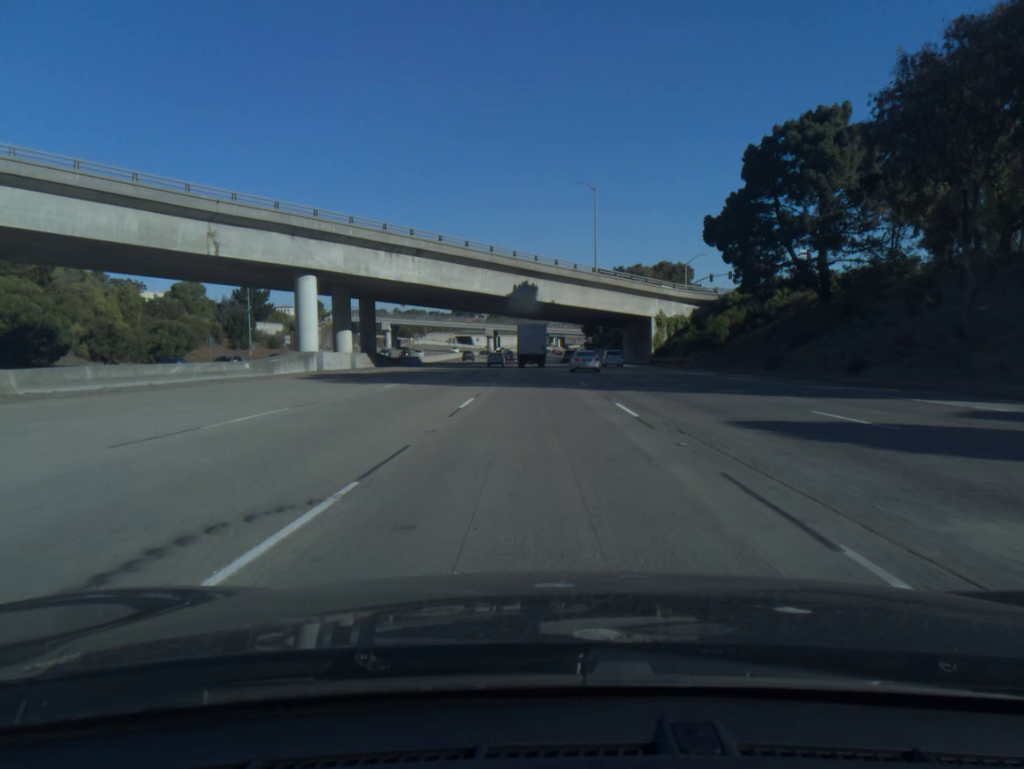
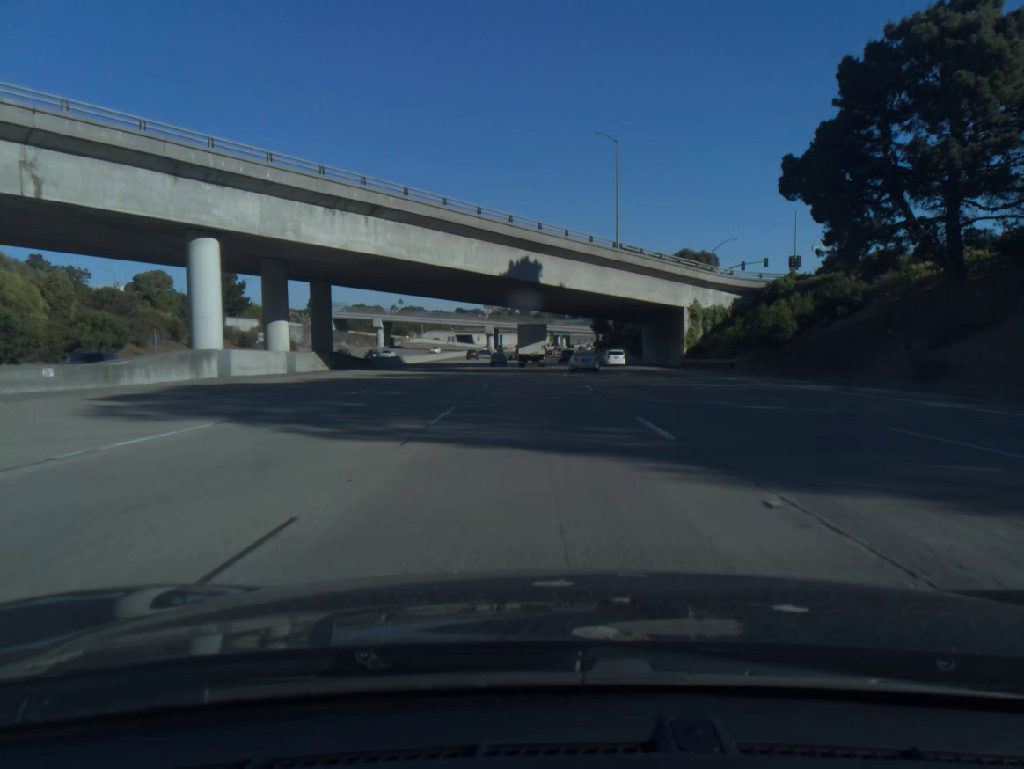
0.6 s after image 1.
(-0.1, +18.3) m; 0°
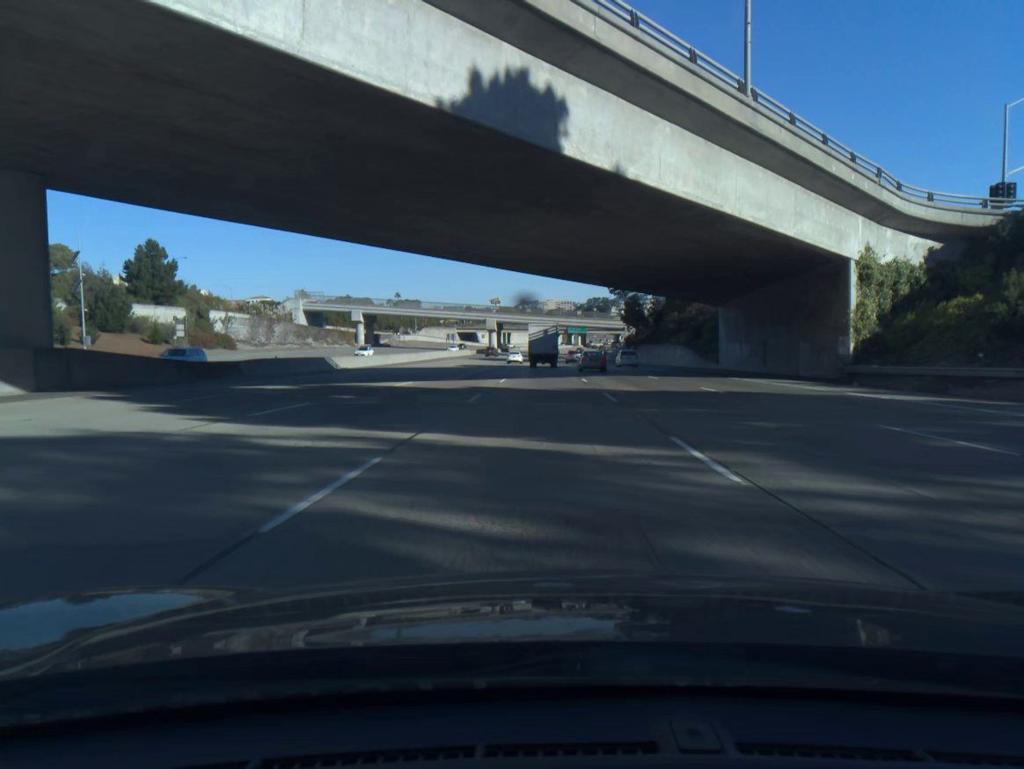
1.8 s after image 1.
(-0.3, +36.5) m; -1°
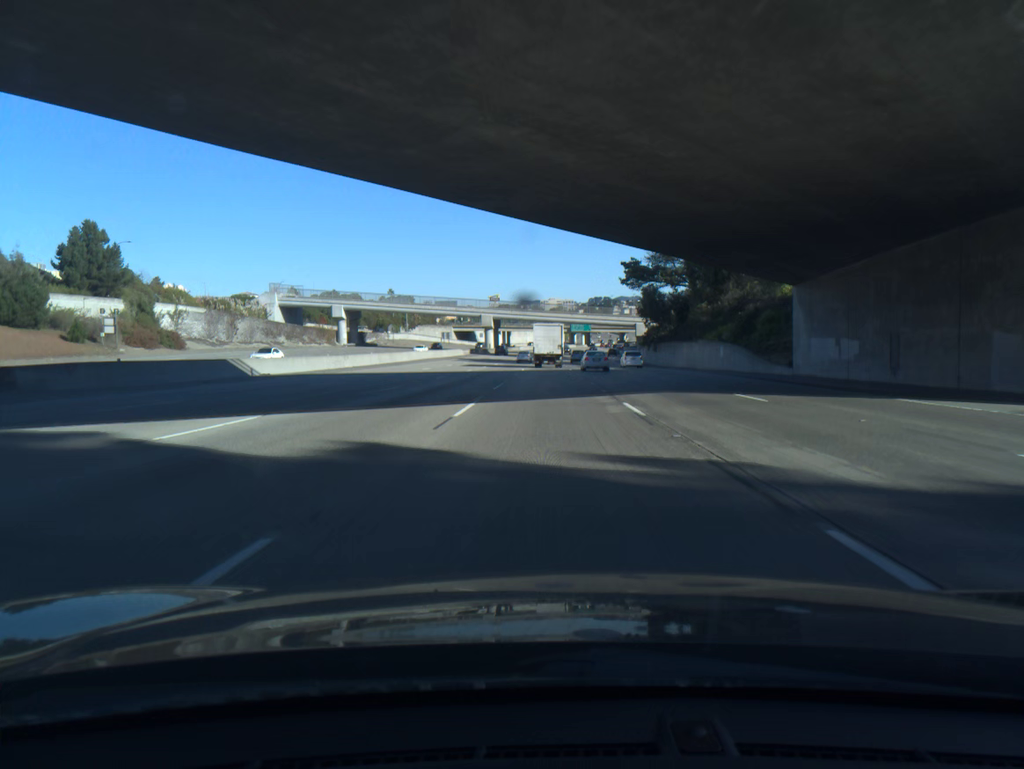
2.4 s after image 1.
(0.0, +18.3) m; 0°
